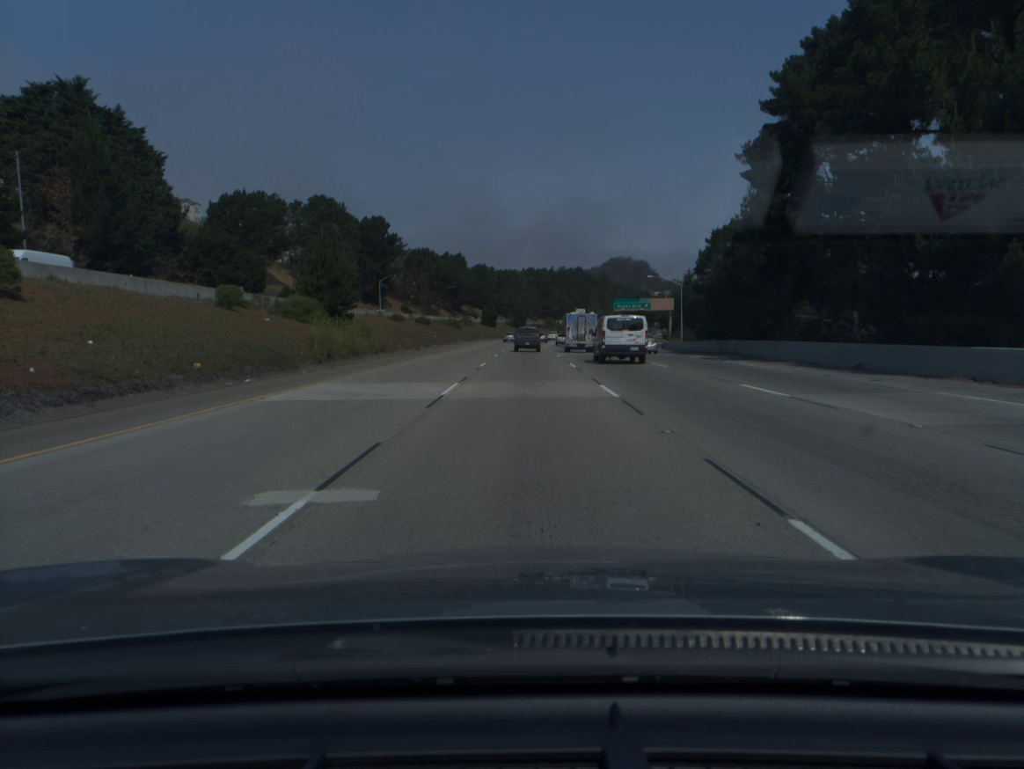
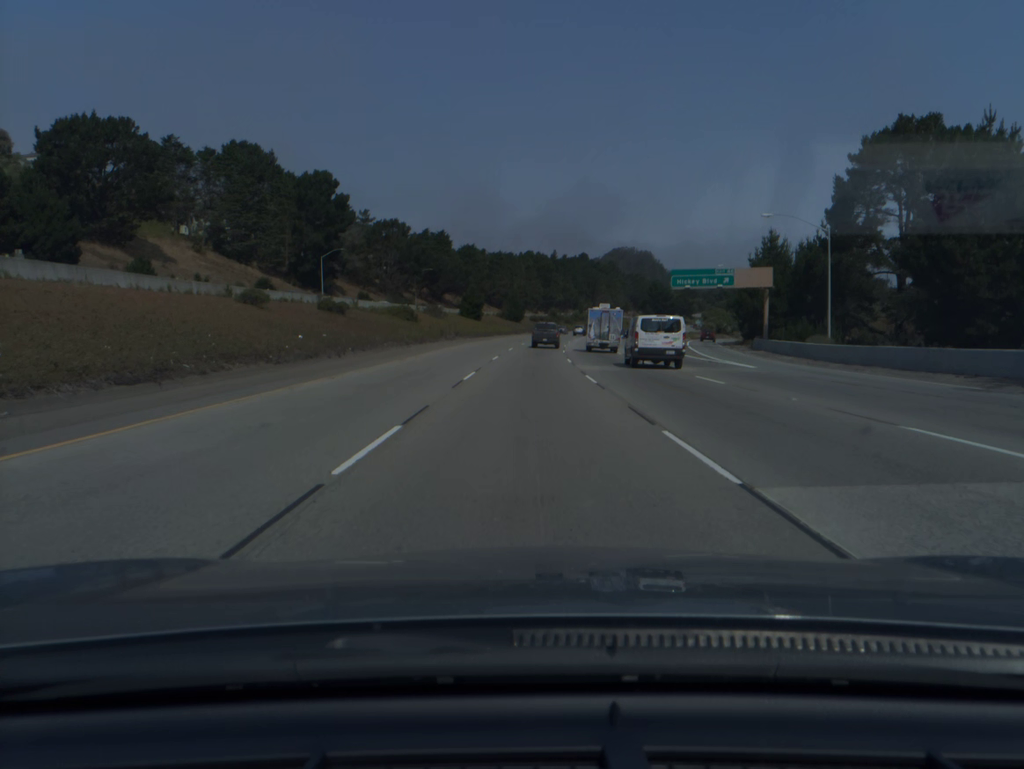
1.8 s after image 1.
(+0.1, +53.3) m; 0°
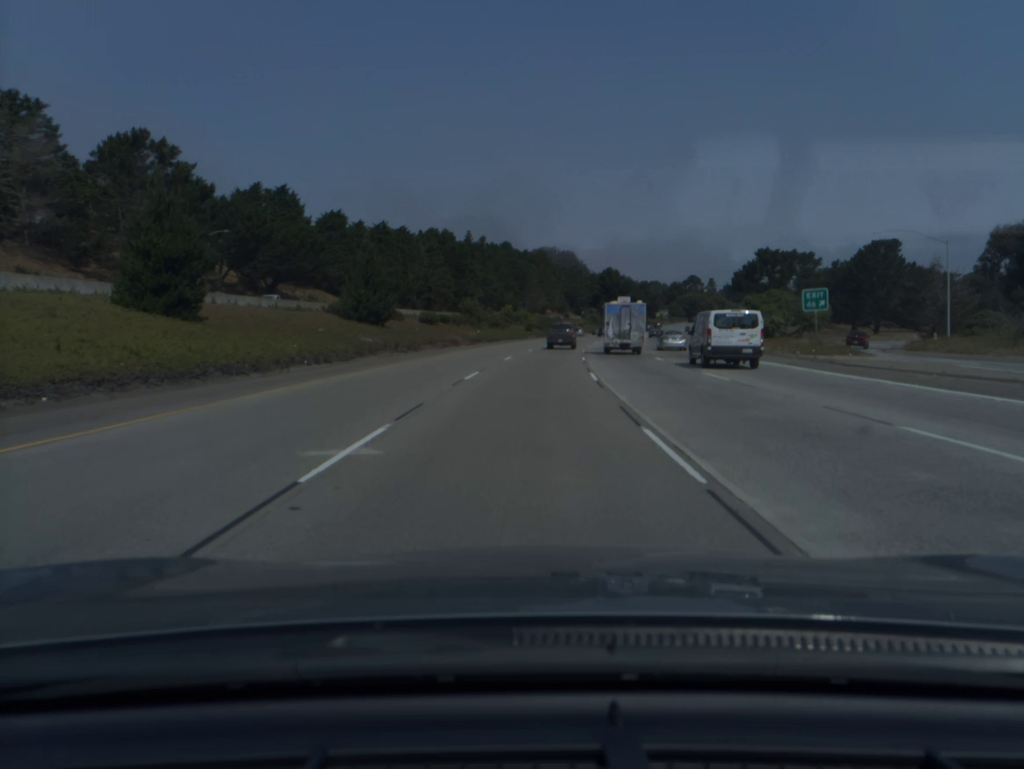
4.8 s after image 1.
(+3.3, +87.5) m; +6°
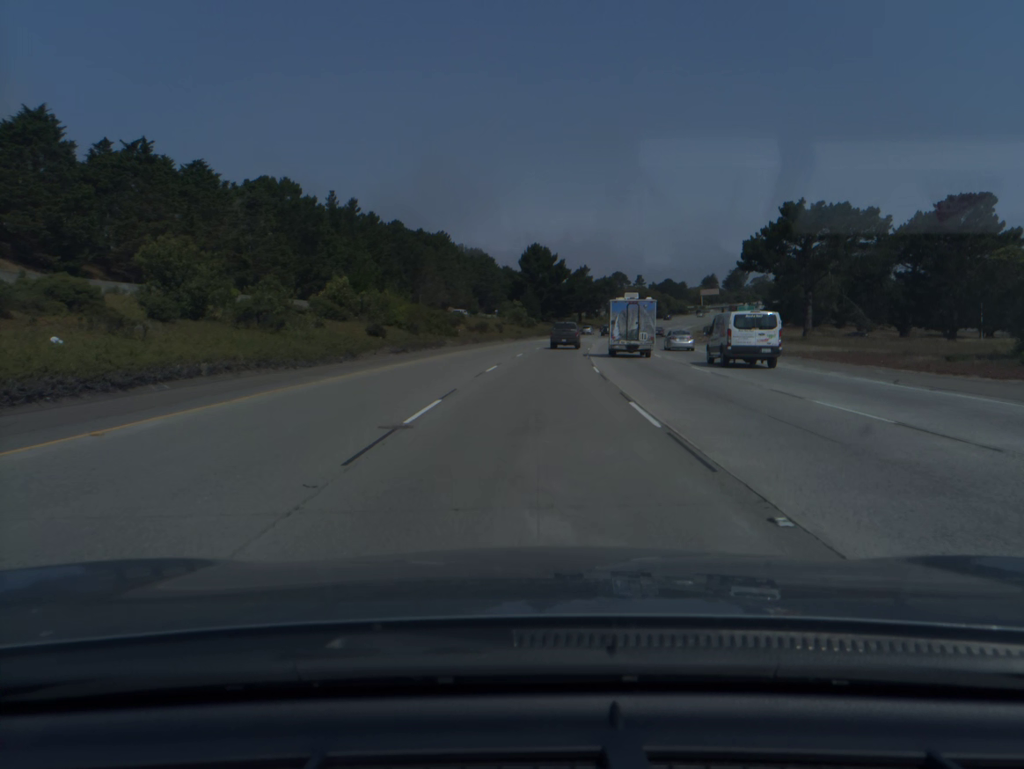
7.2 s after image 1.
(+3.7, +68.8) m; +7°
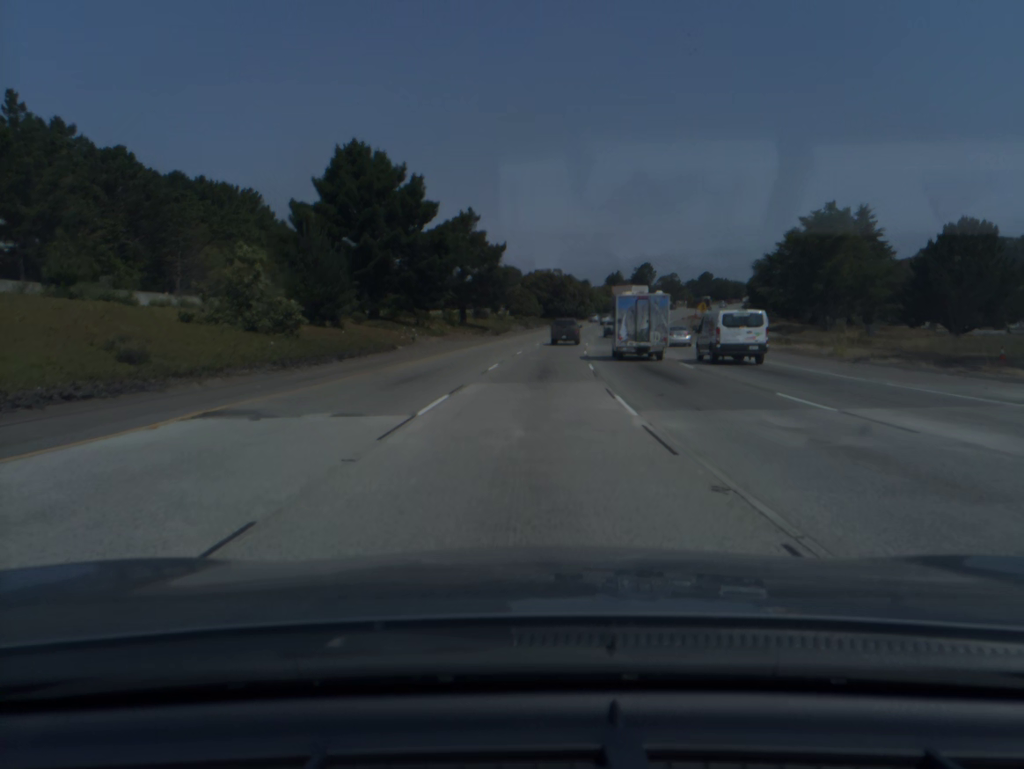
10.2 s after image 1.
(+6.4, +85.5) m; +8°
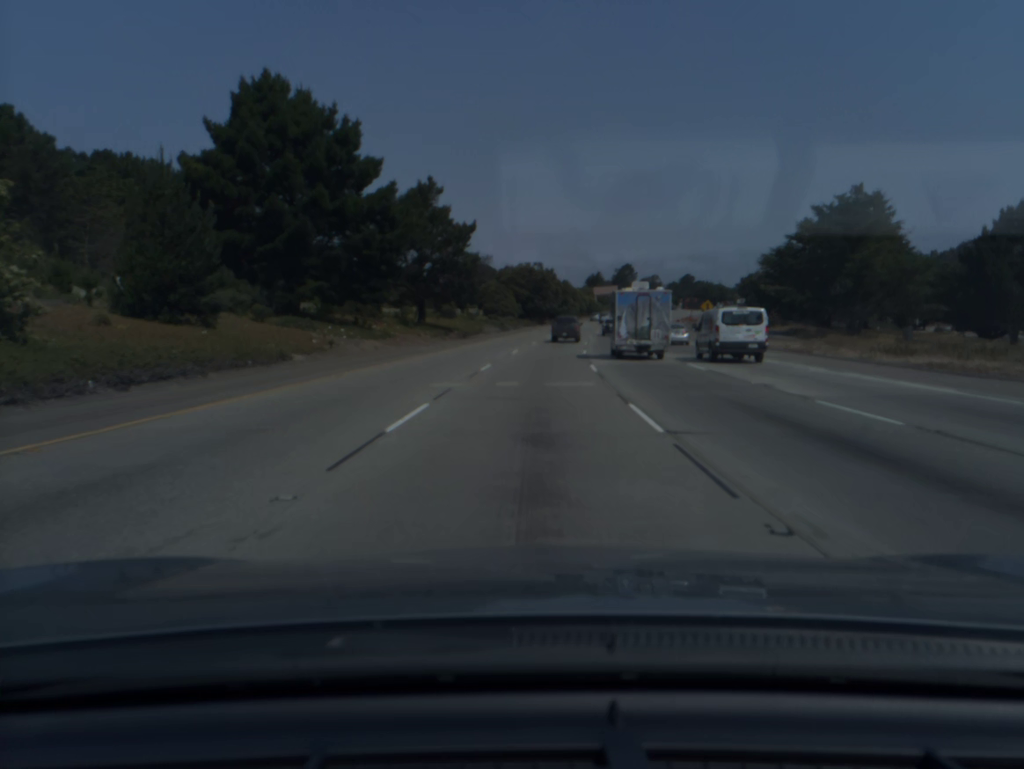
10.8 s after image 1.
(+0.2, +17.3) m; +2°
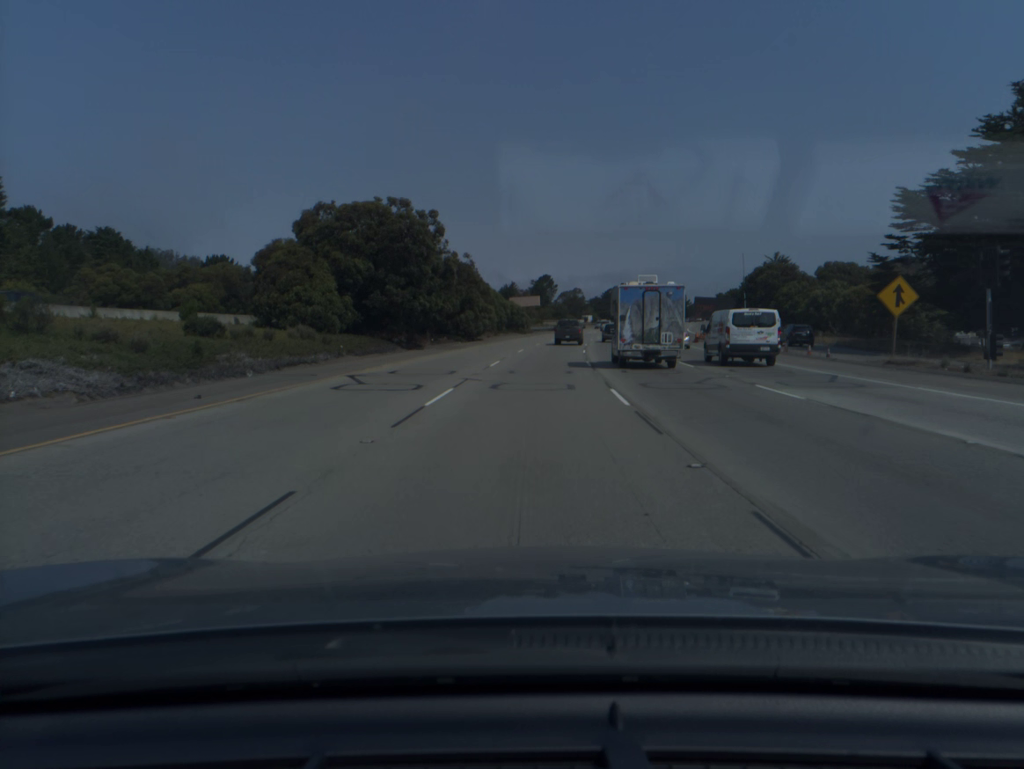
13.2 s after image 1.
(+4.0, +68.9) m; +7°
